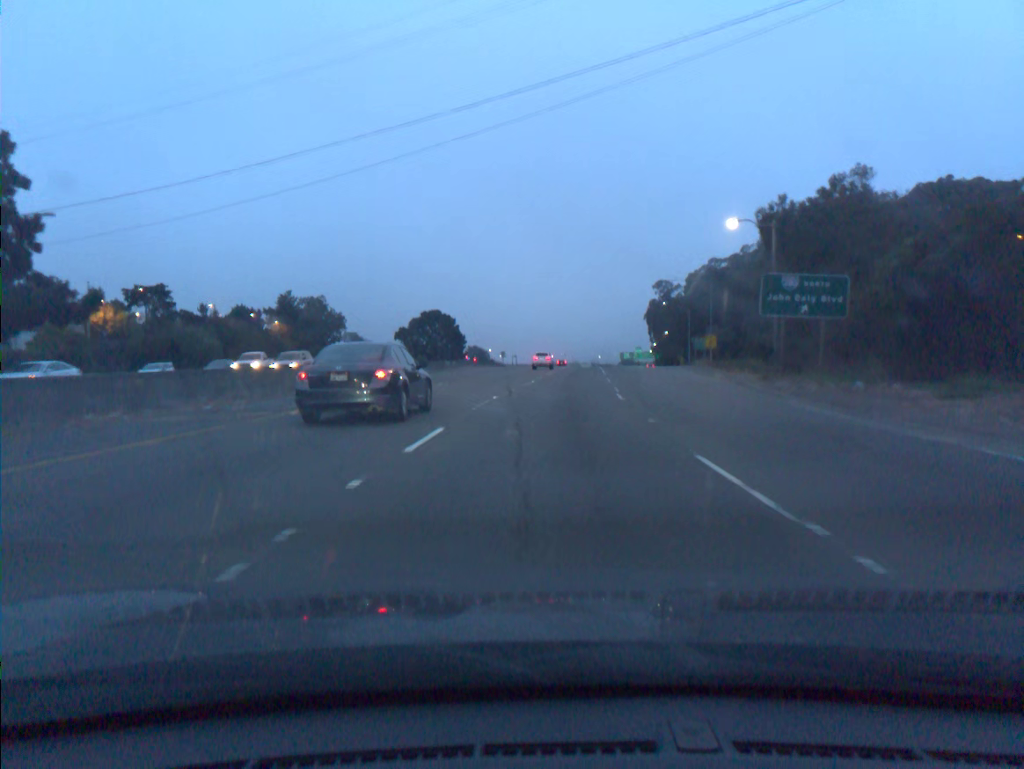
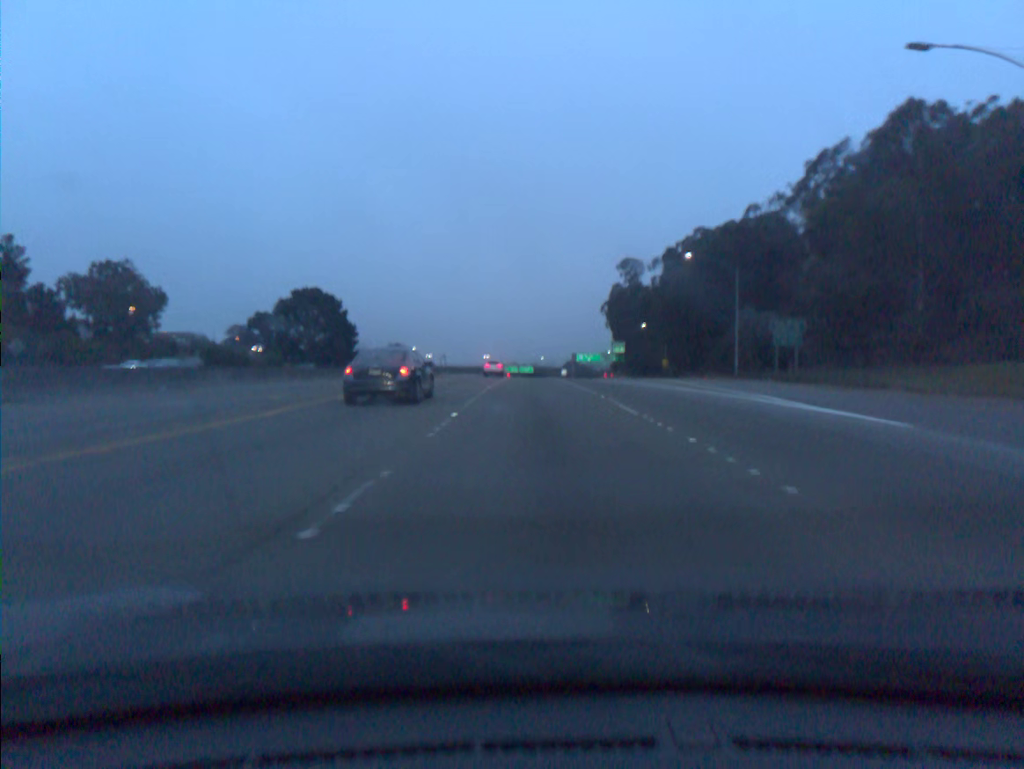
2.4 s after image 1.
(+3.0, +66.9) m; +5°
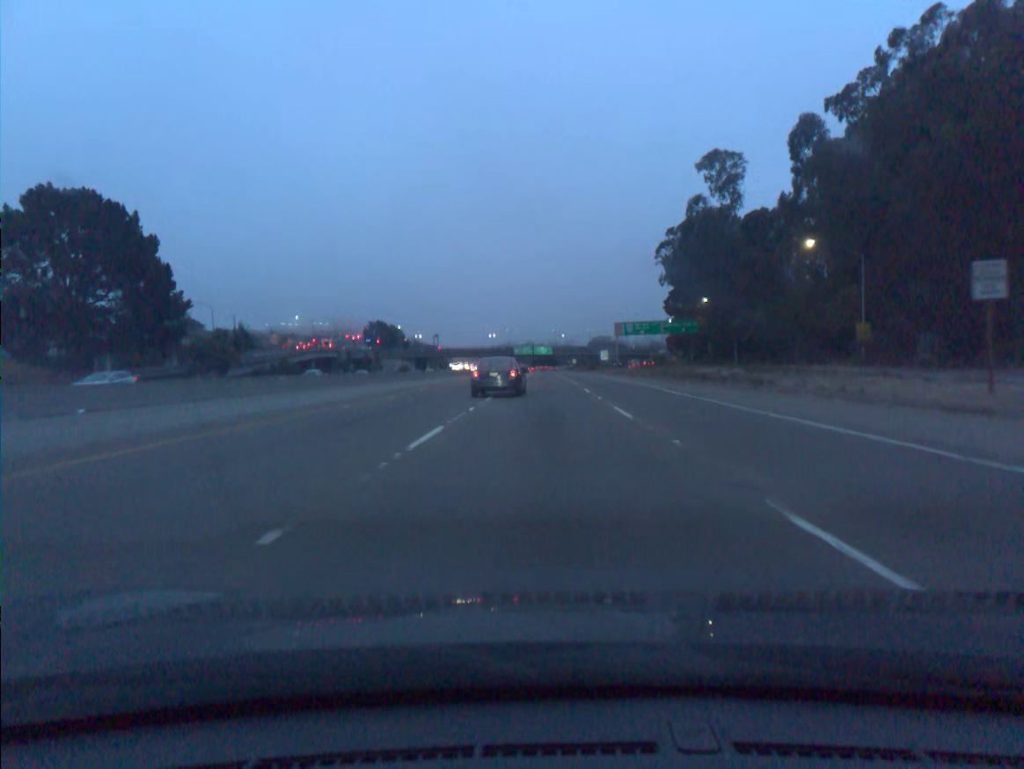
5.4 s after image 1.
(-1.3, +84.7) m; -1°
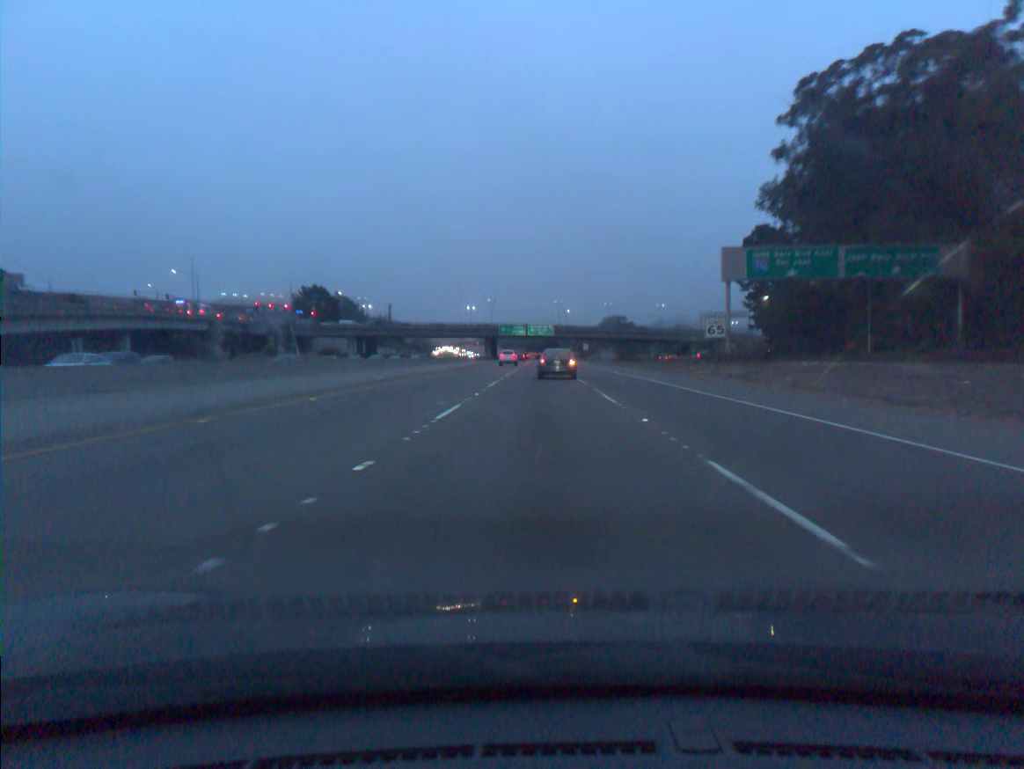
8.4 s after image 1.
(+0.1, +85.7) m; 0°
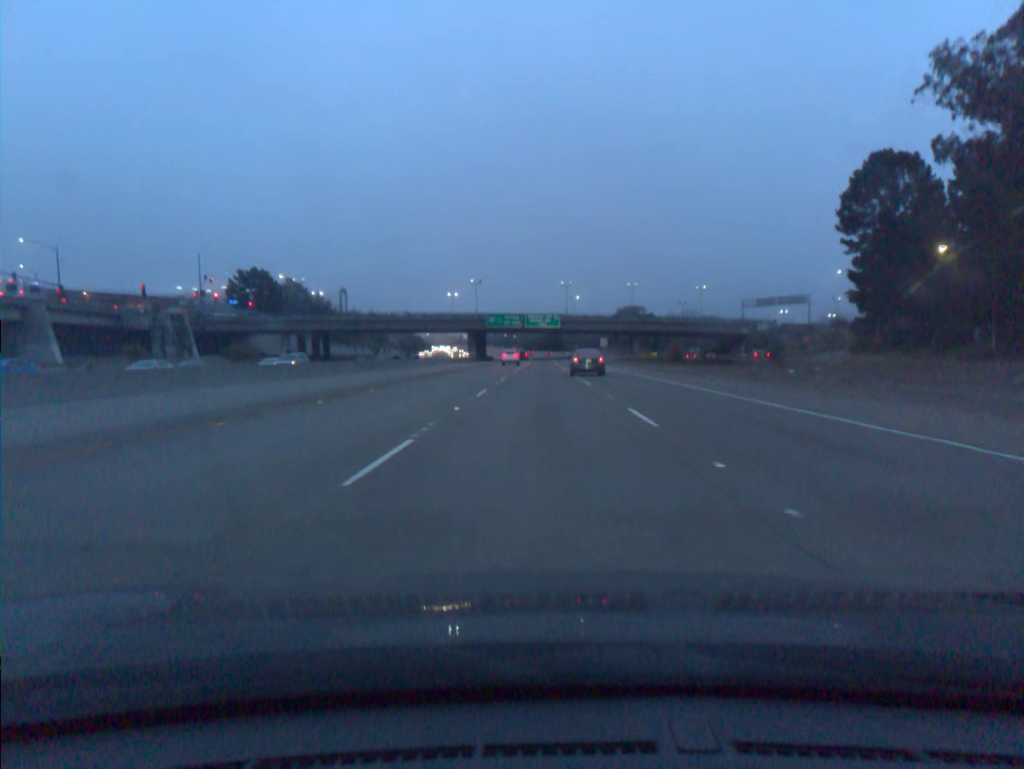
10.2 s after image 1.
(0.0, +51.1) m; 0°
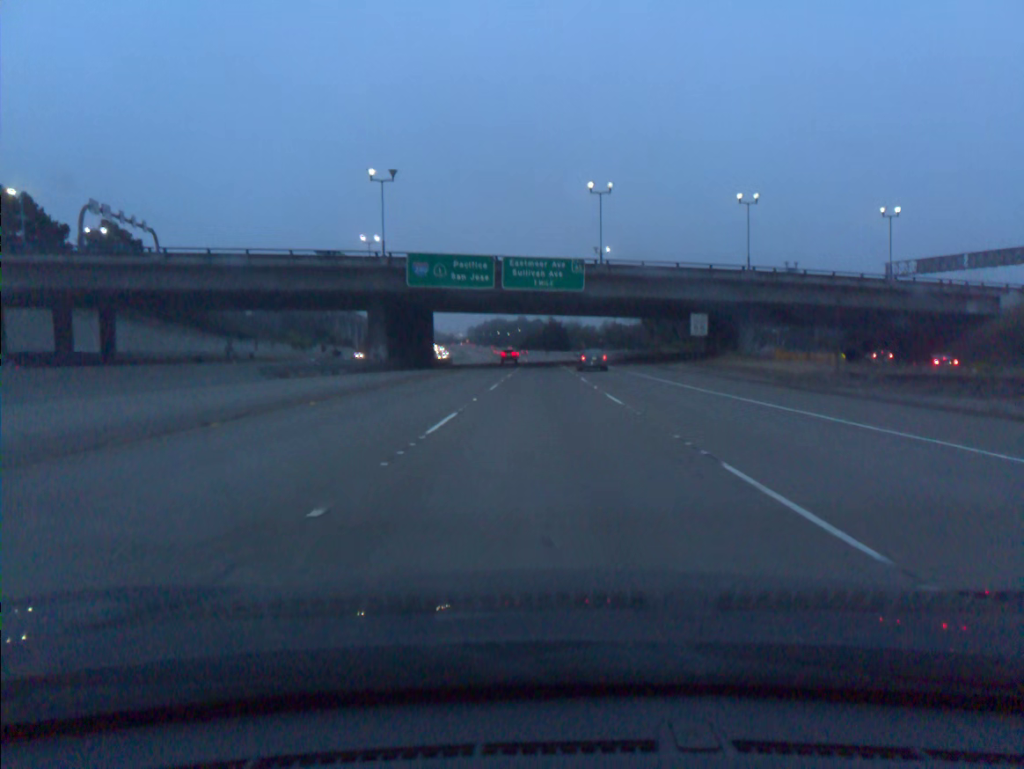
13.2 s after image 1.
(-0.1, +85.2) m; 0°
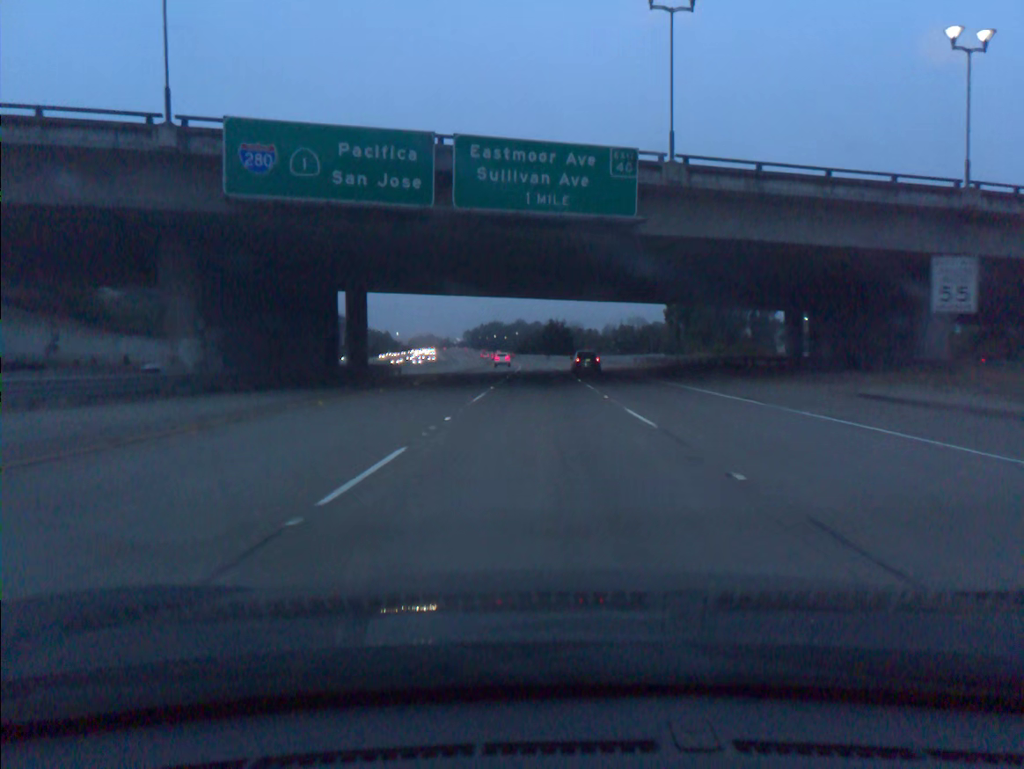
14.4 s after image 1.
(0.0, +34.6) m; 0°
